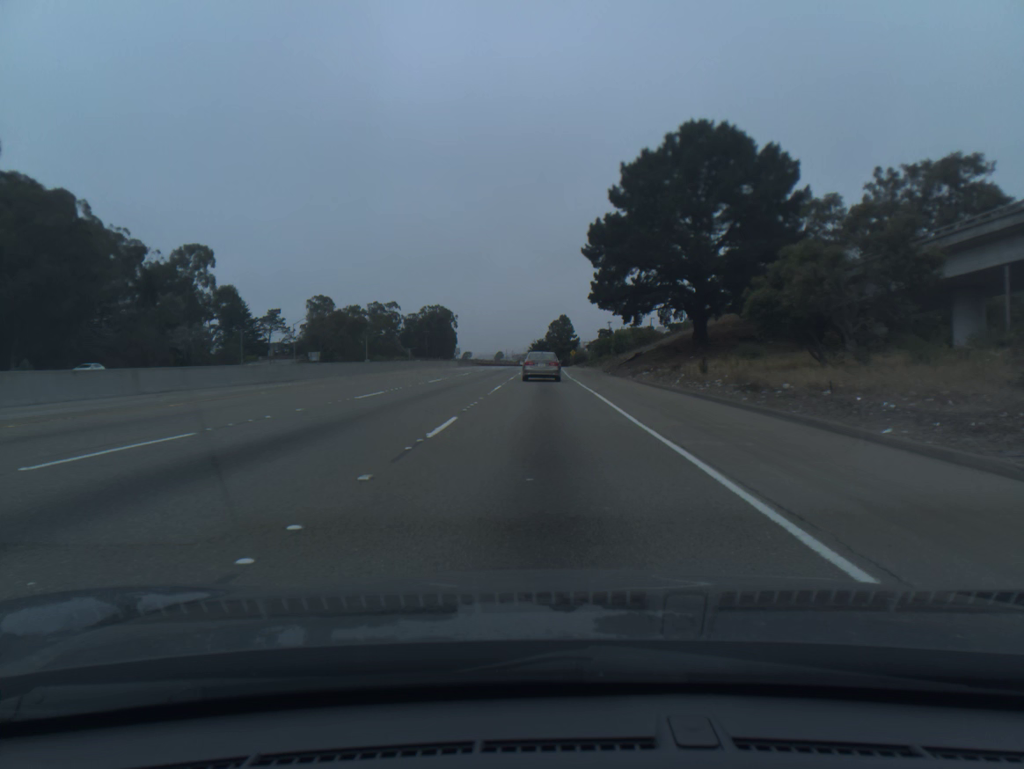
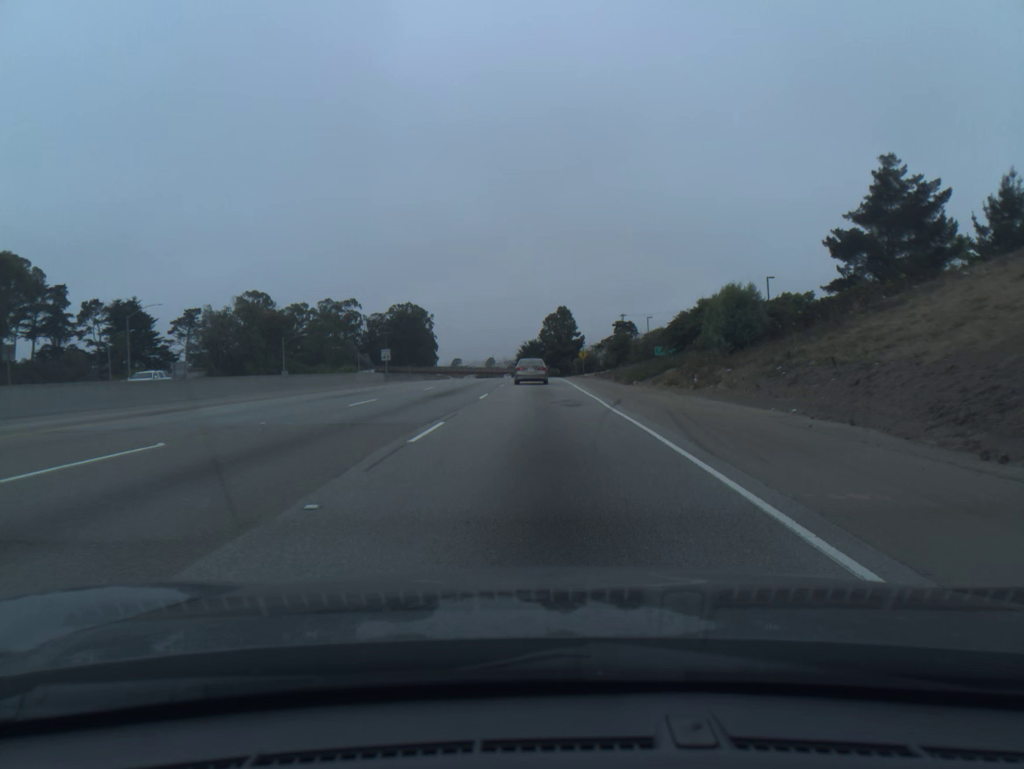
(0.0, +59.7) m; 0°
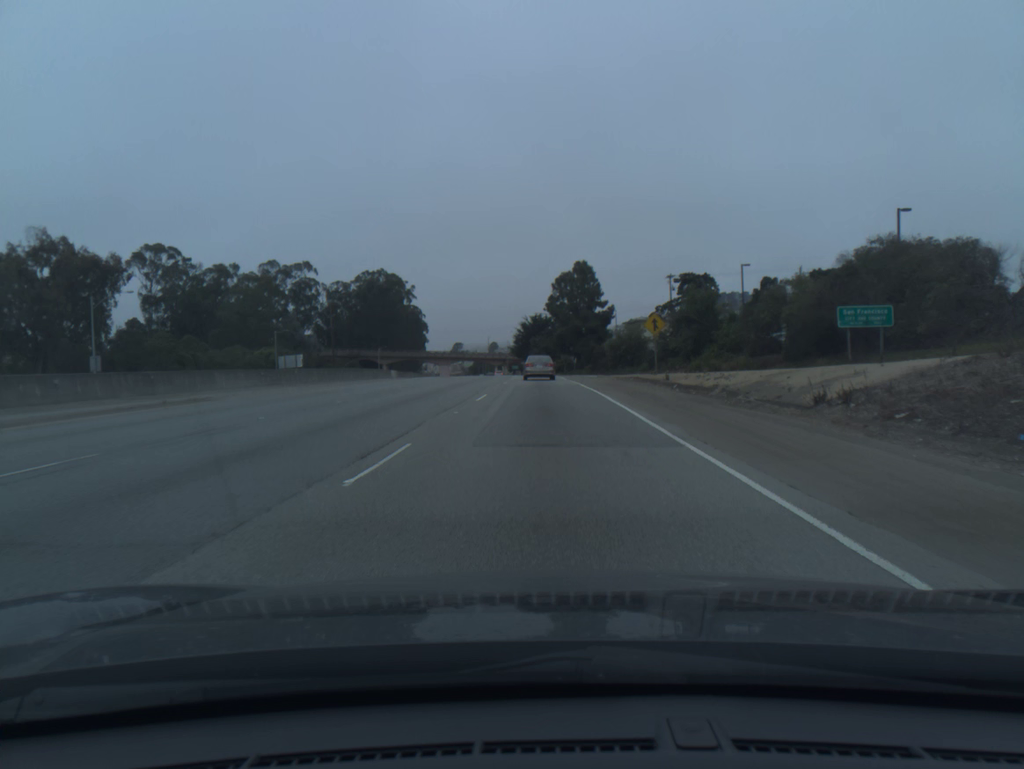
(-0.3, +62.0) m; 0°
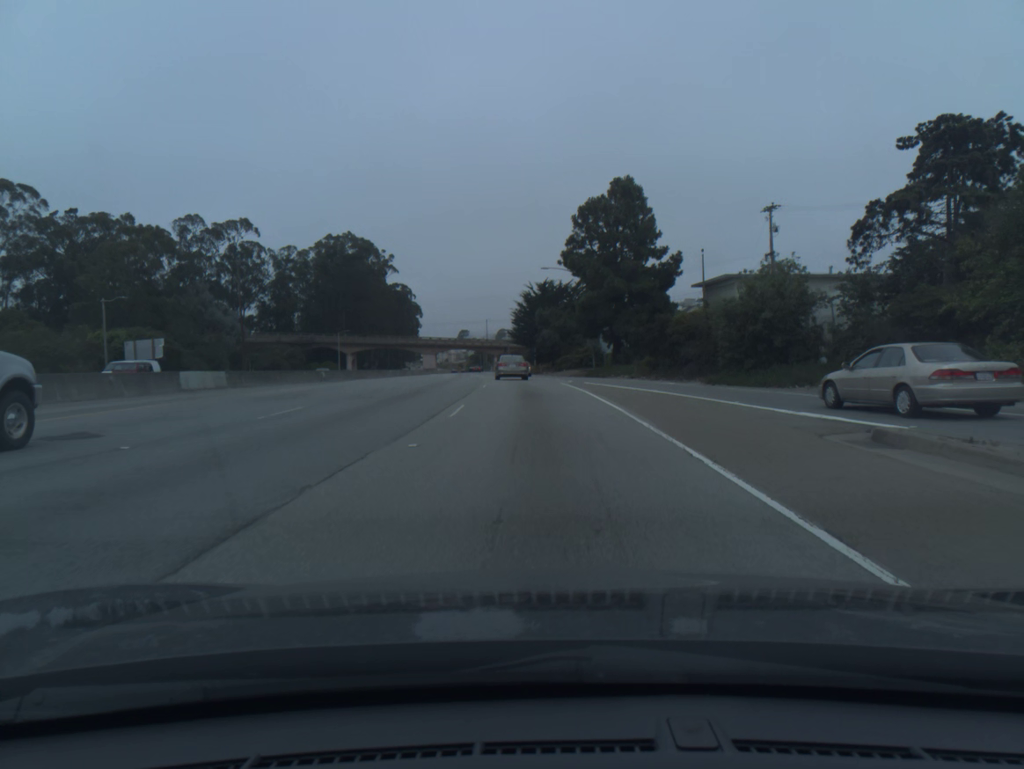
(-0.2, +50.6) m; -1°
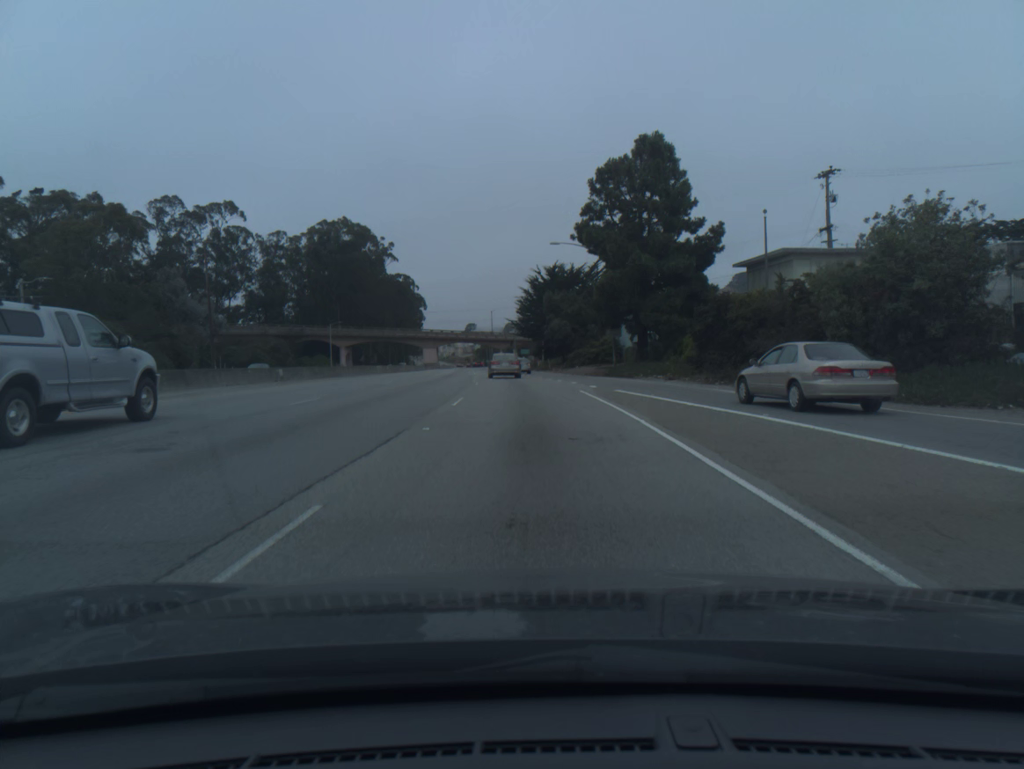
(-0.1, +12.7) m; -1°
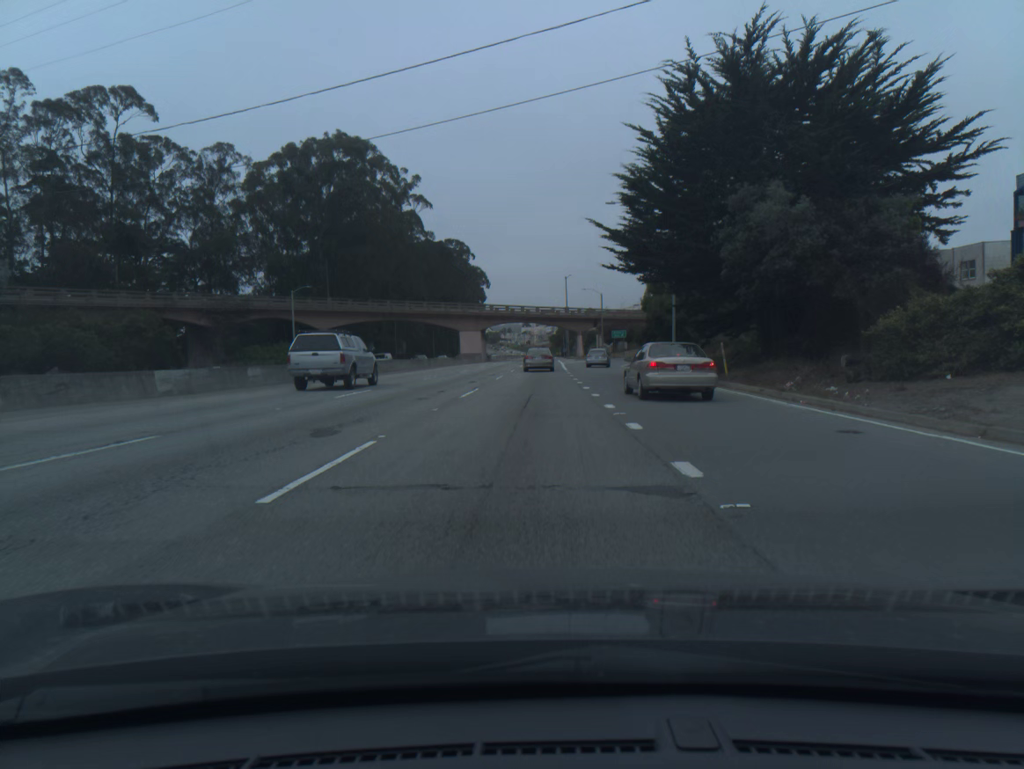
(-2.8, +63.3) m; -6°
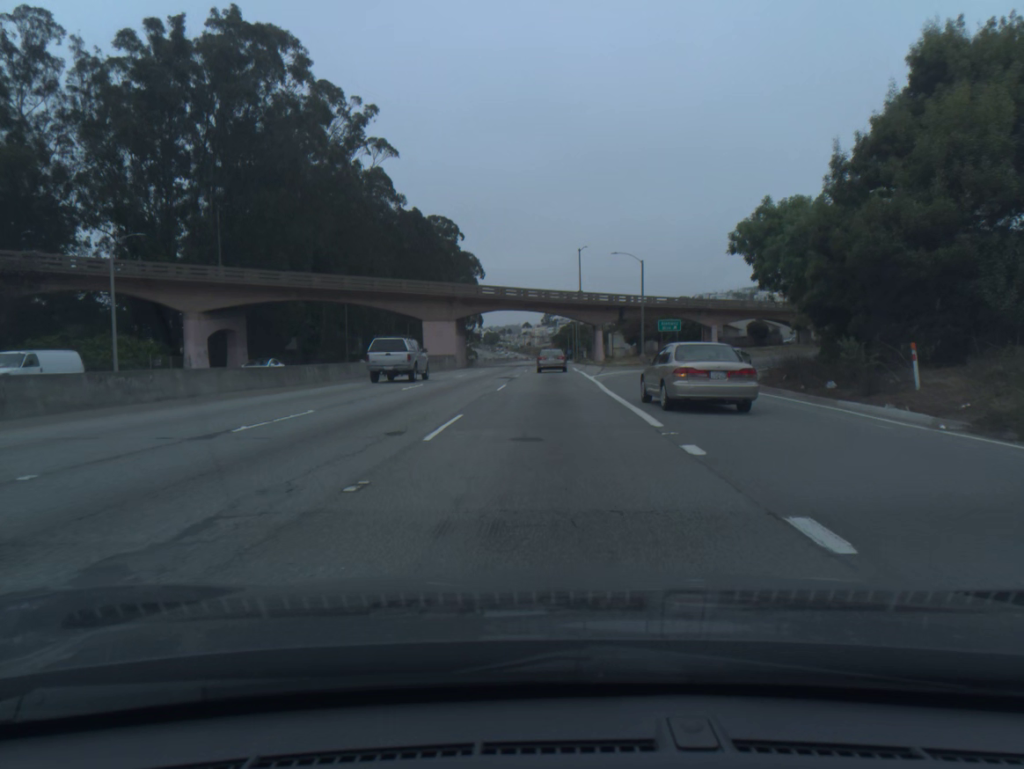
(-0.3, +38.9) m; 0°
